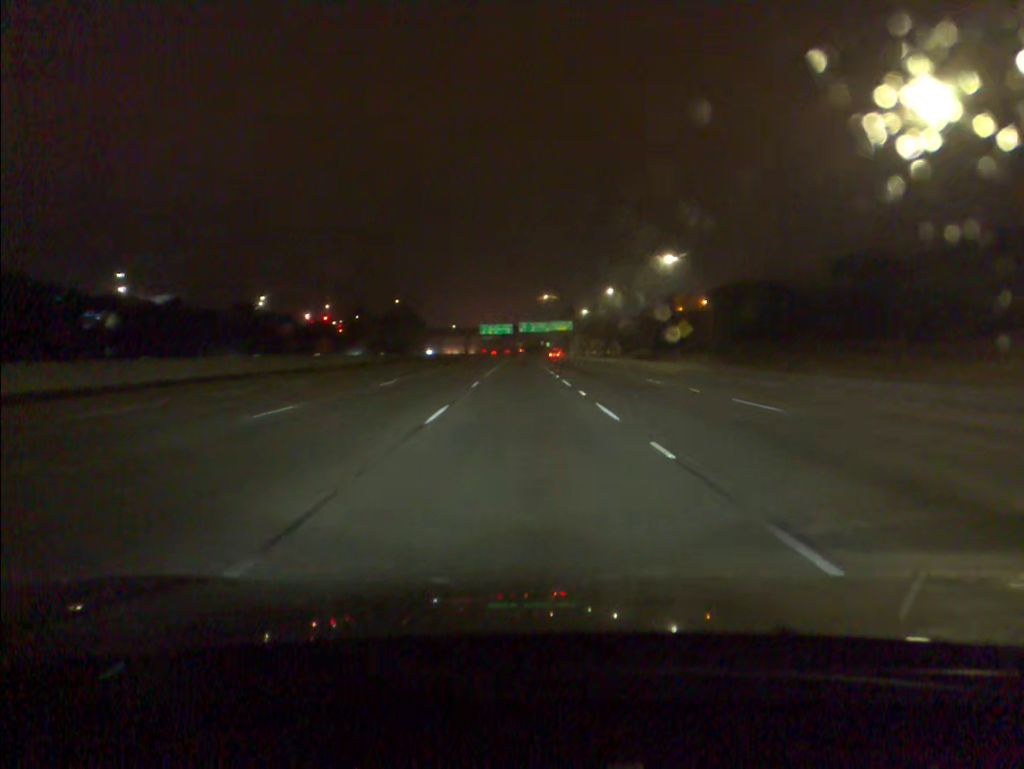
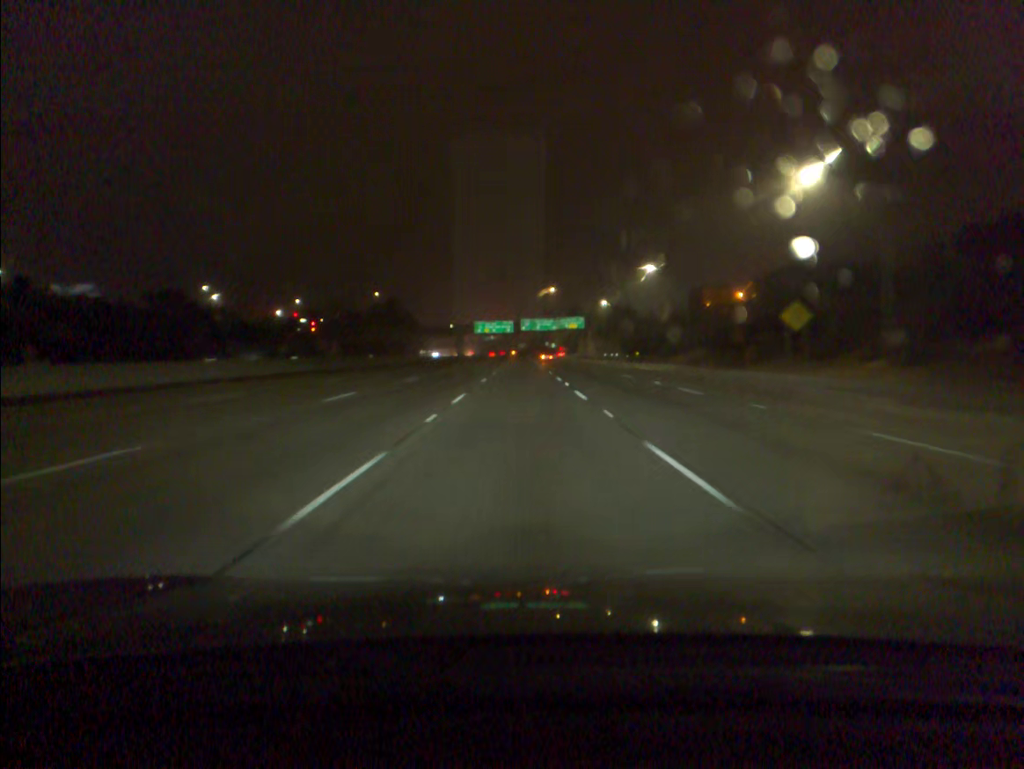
(-0.1, +37.0) m; 0°
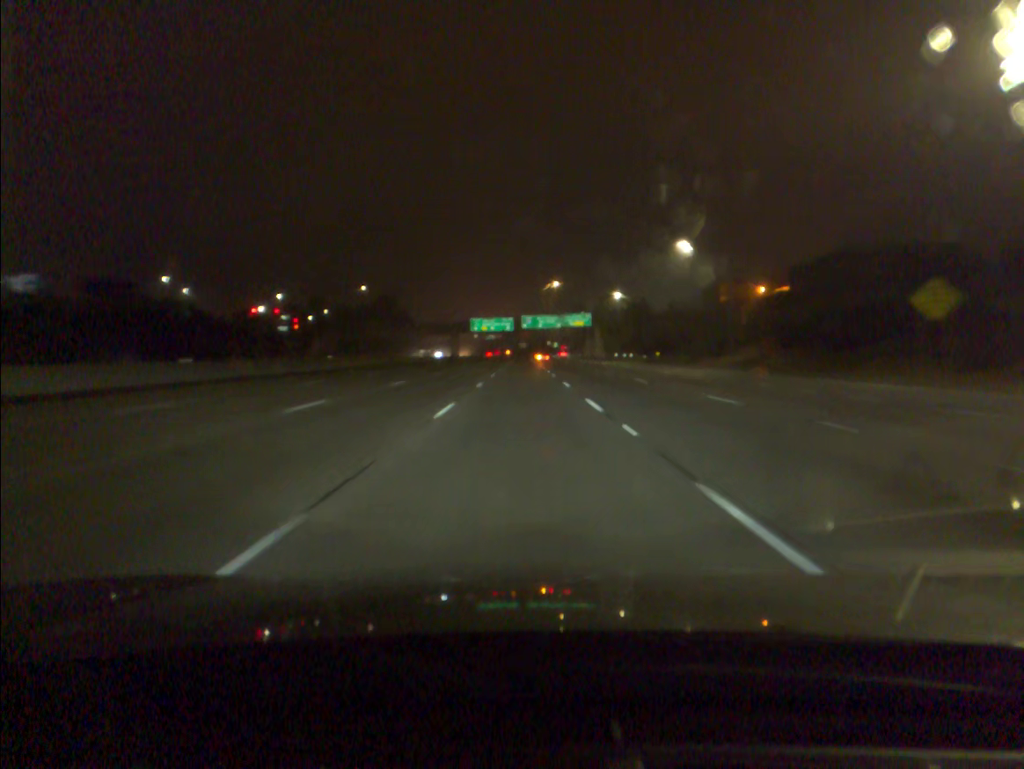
(0.0, +18.4) m; 0°
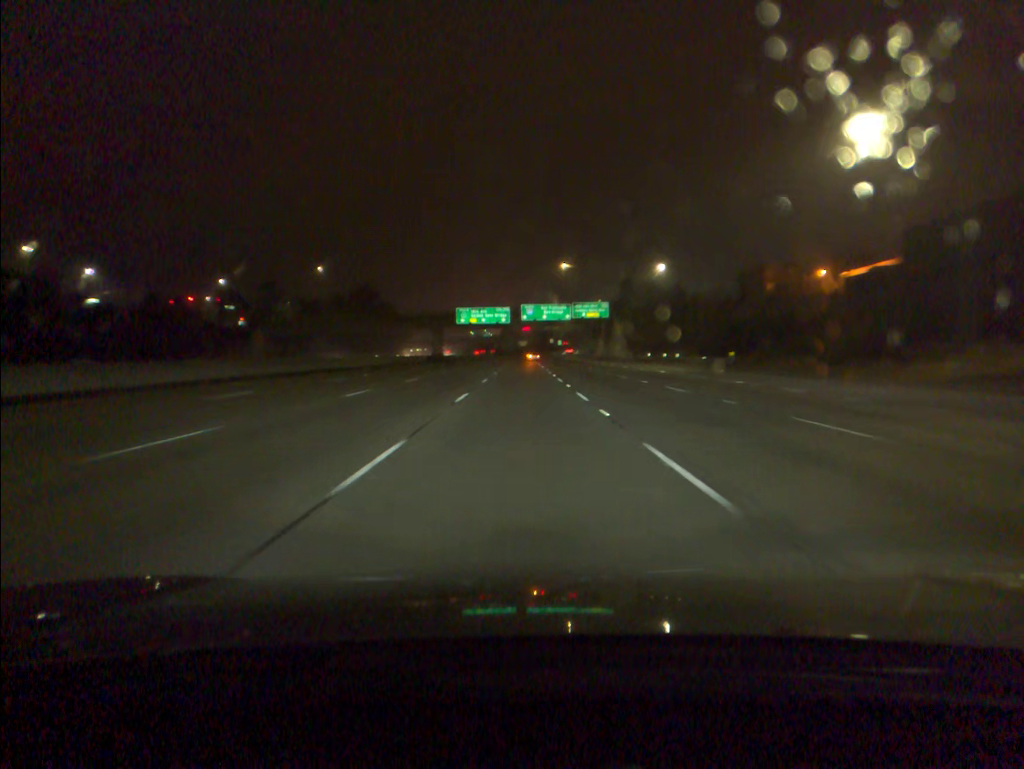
(0.0, +36.9) m; 0°
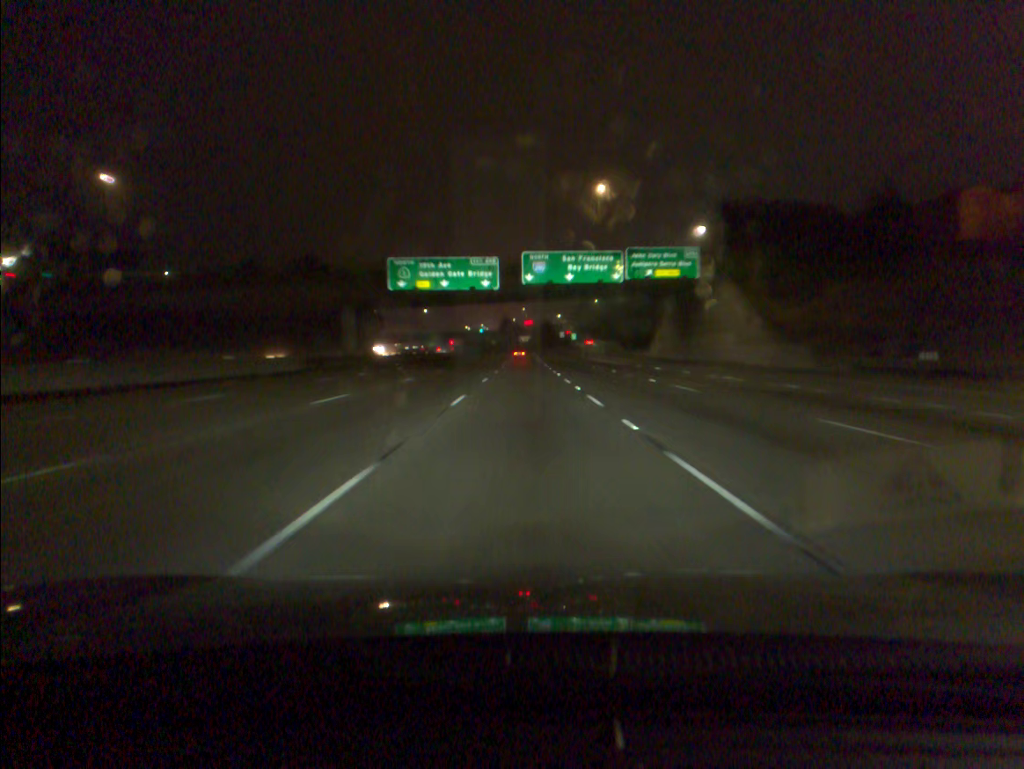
(-0.1, +74.0) m; 0°
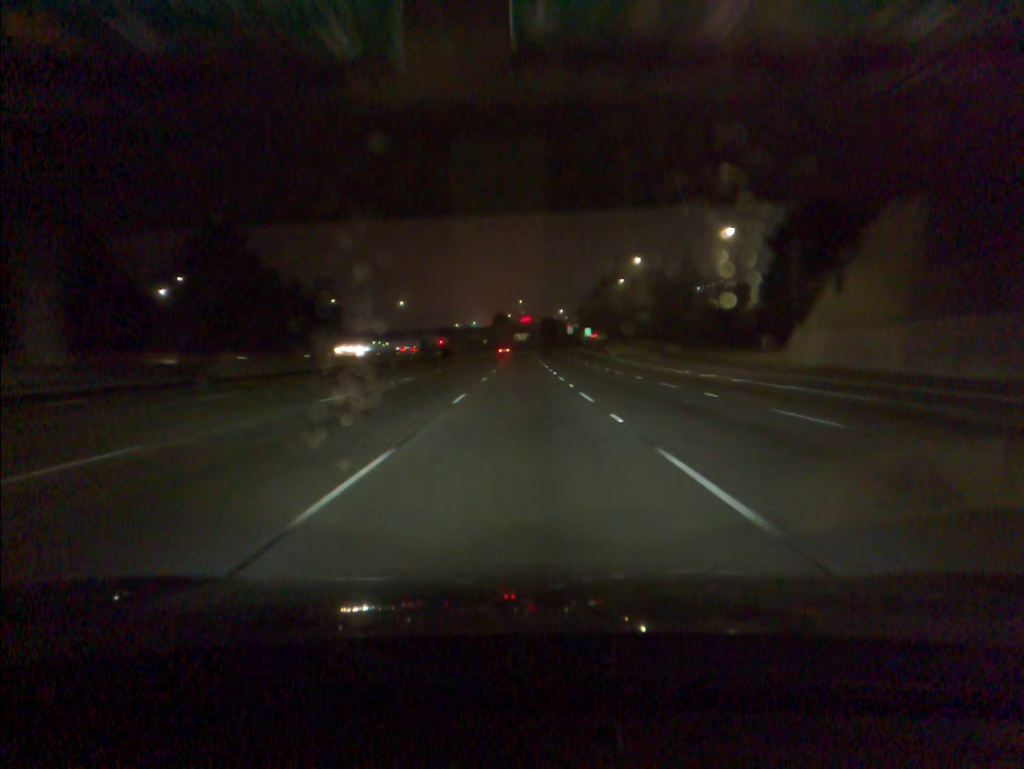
(+0.1, +55.7) m; 0°
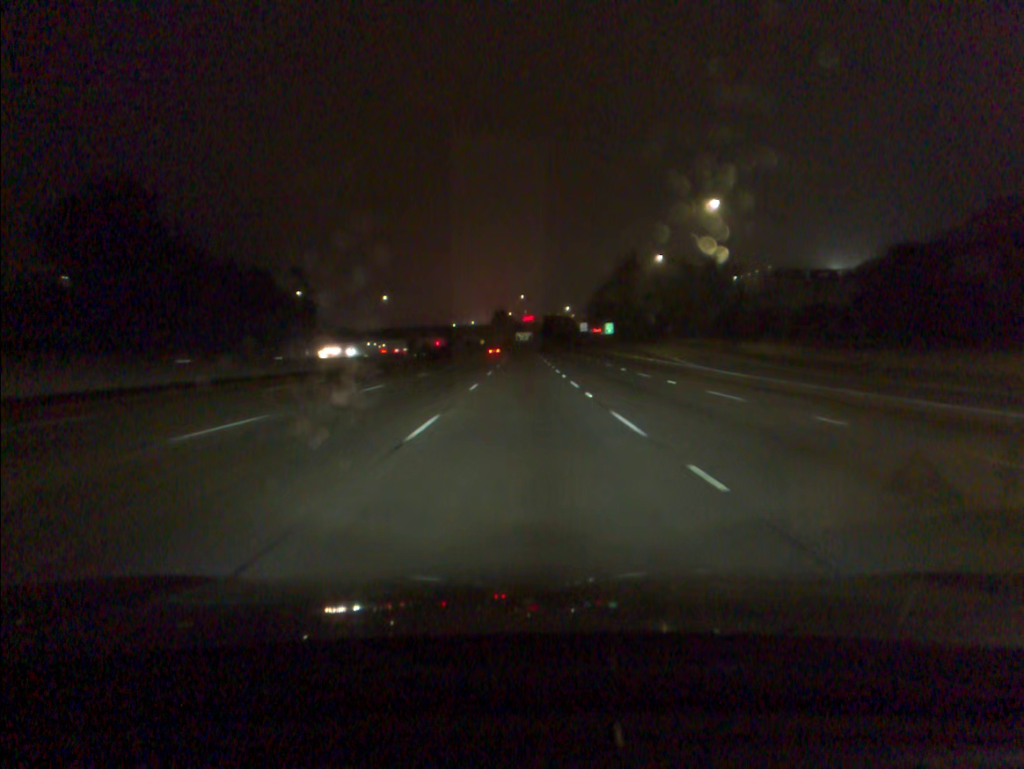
(-0.1, +37.2) m; 0°
